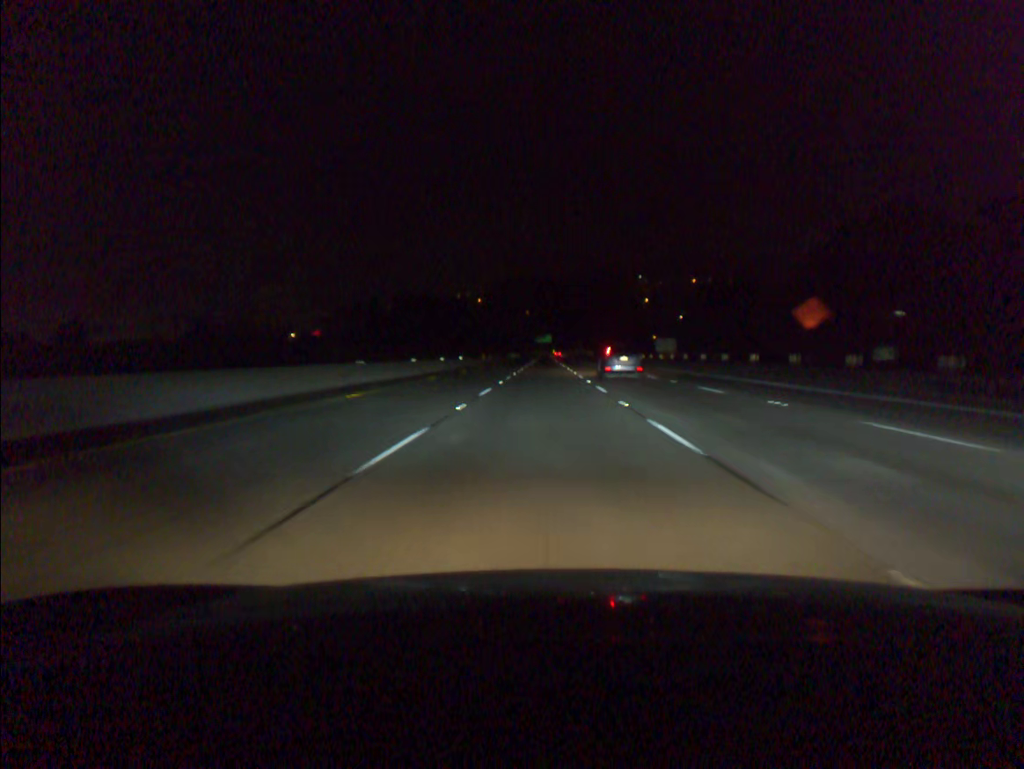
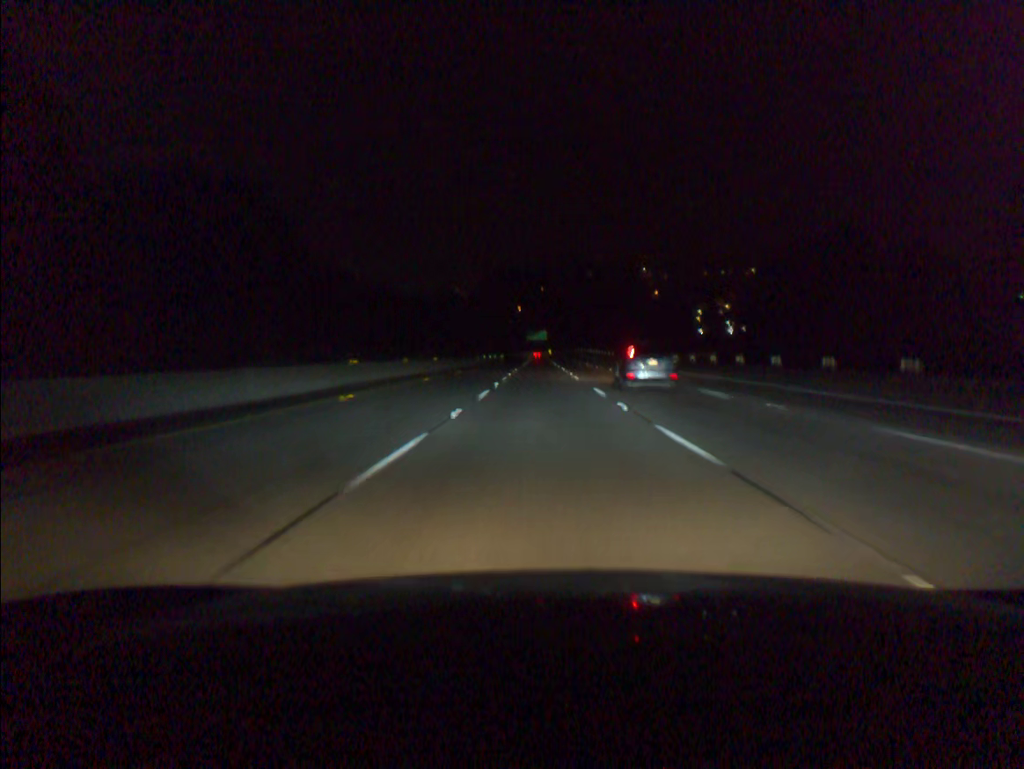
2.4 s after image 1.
(+0.2, +73.9) m; 0°
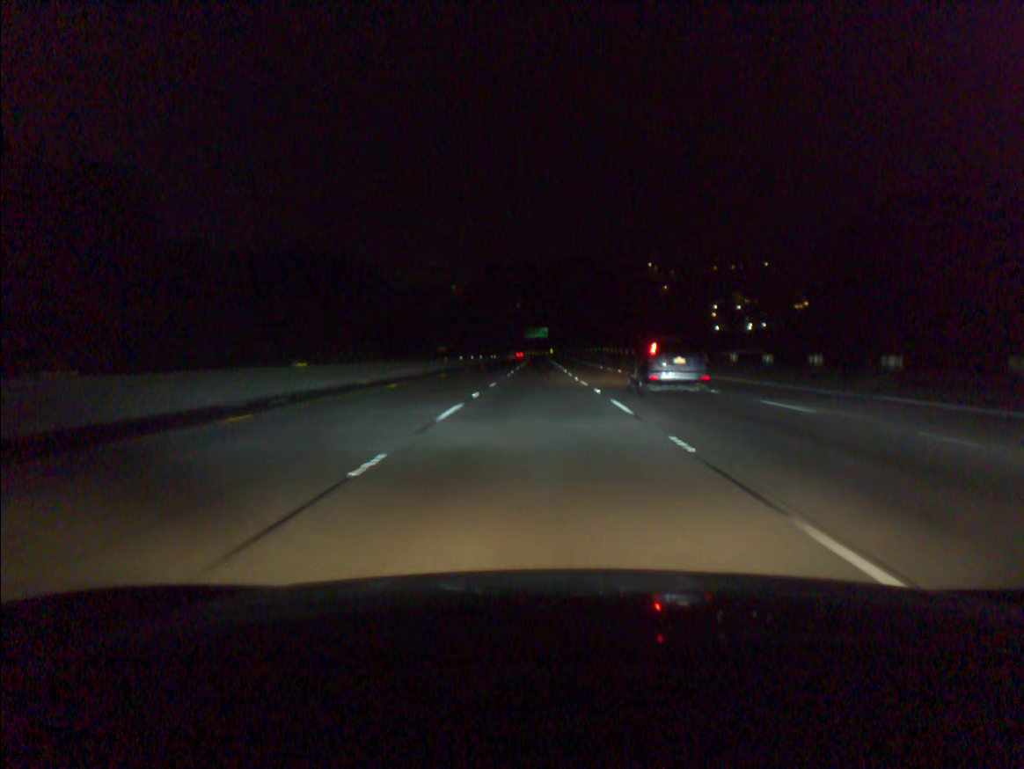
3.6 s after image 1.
(0.0, +37.0) m; 0°
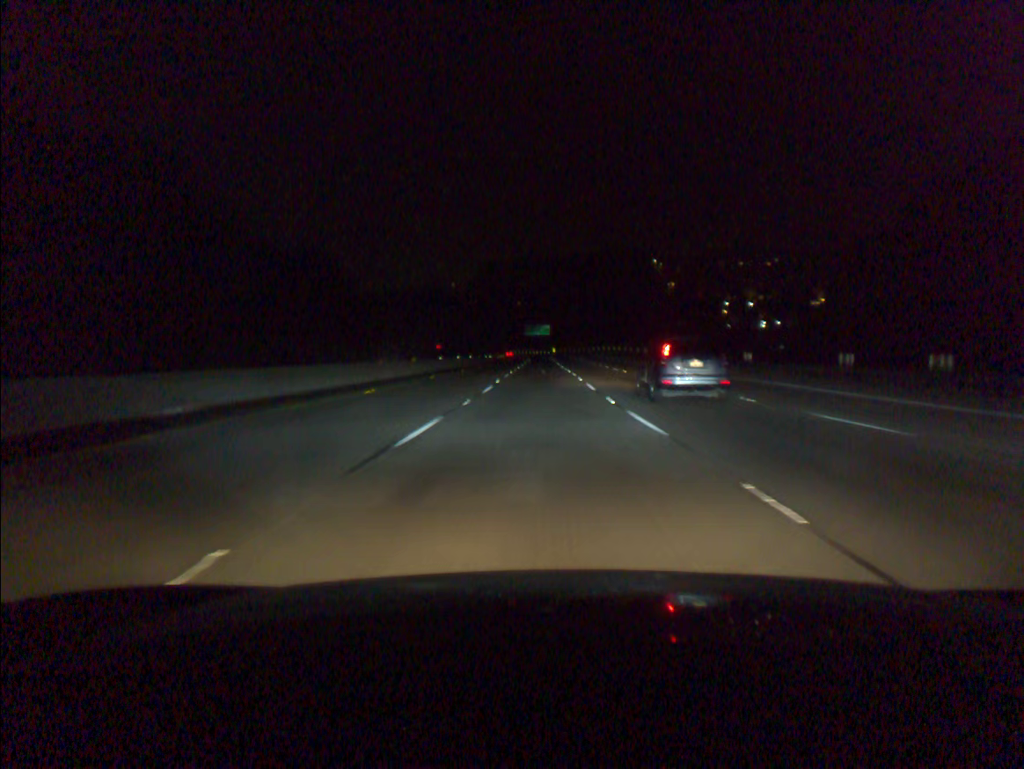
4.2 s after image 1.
(0.0, +18.5) m; 0°
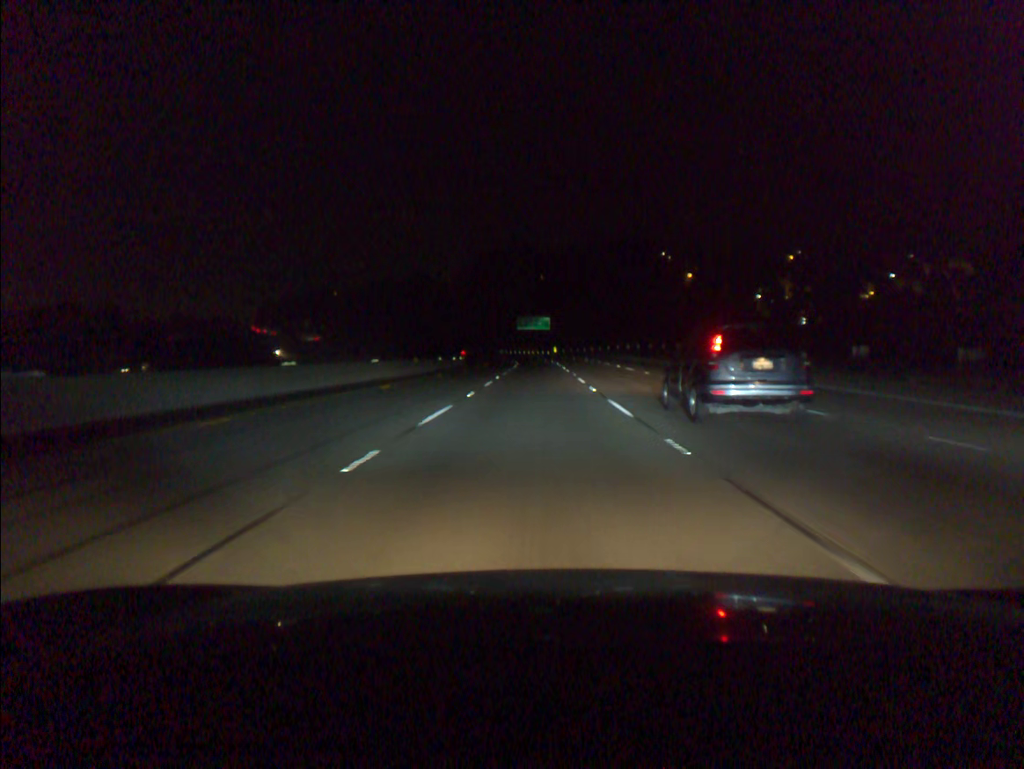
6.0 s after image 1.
(0.0, +55.4) m; 0°
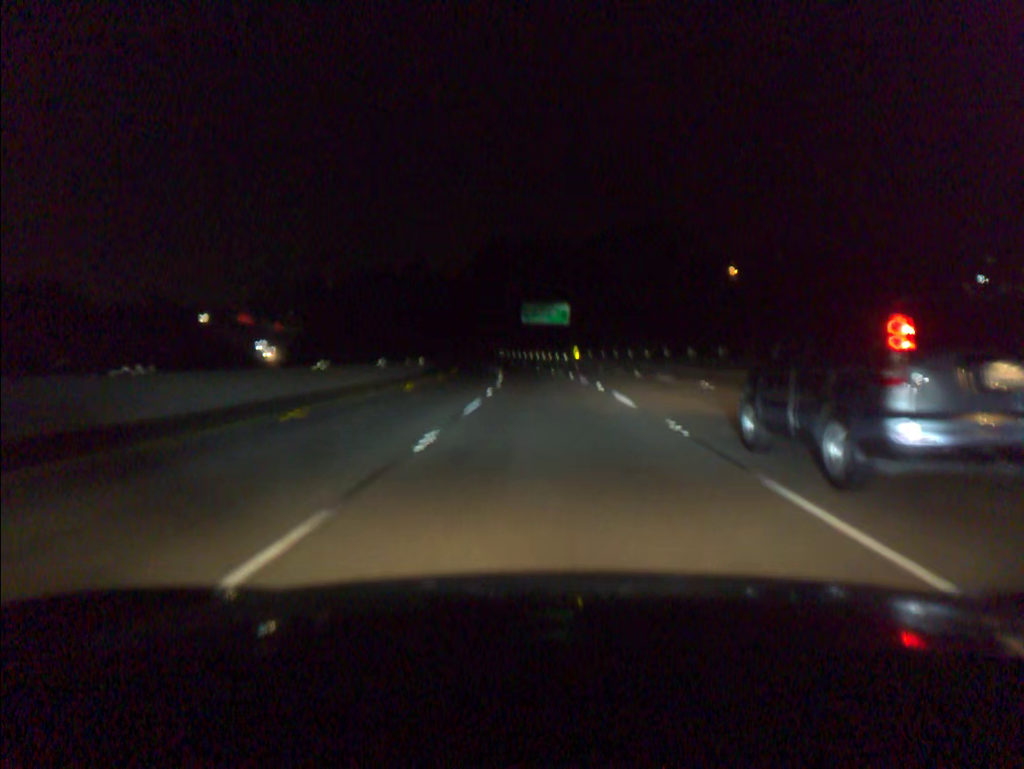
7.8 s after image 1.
(-0.5, +55.3) m; -1°
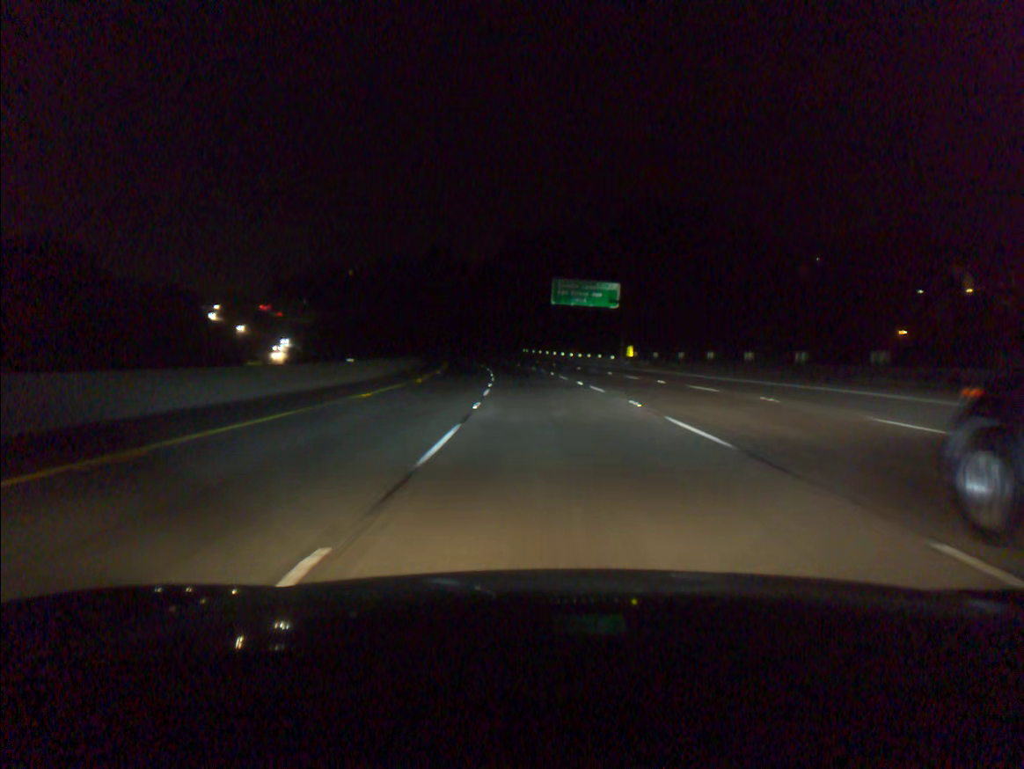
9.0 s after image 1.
(-0.6, +36.9) m; -2°
